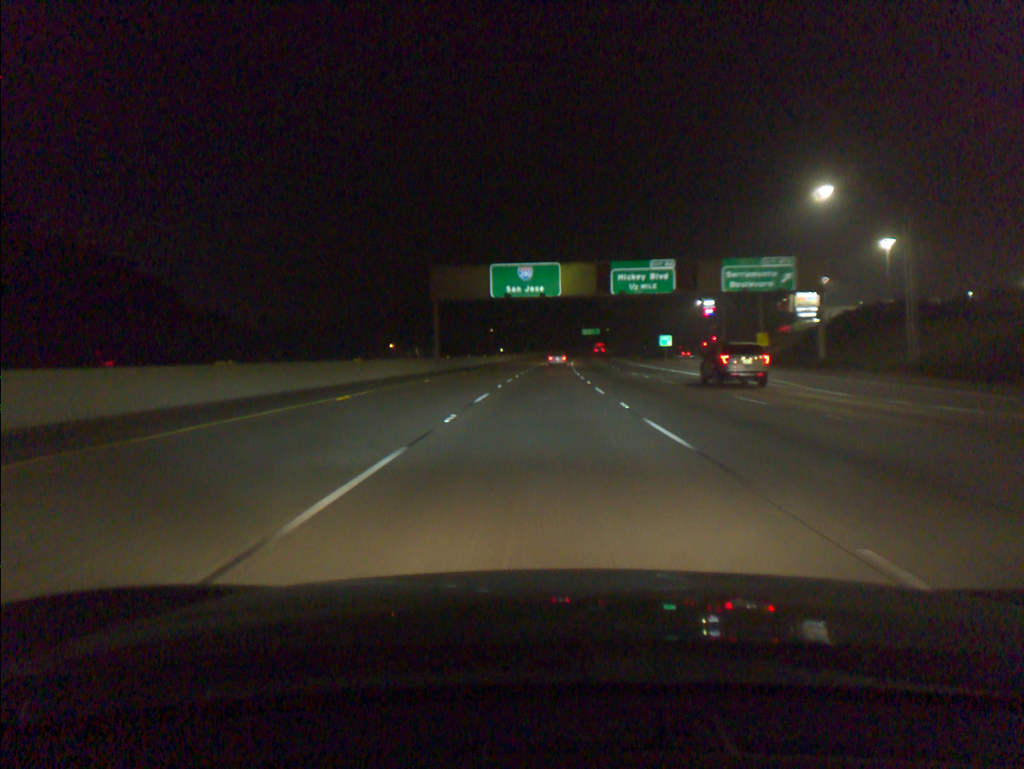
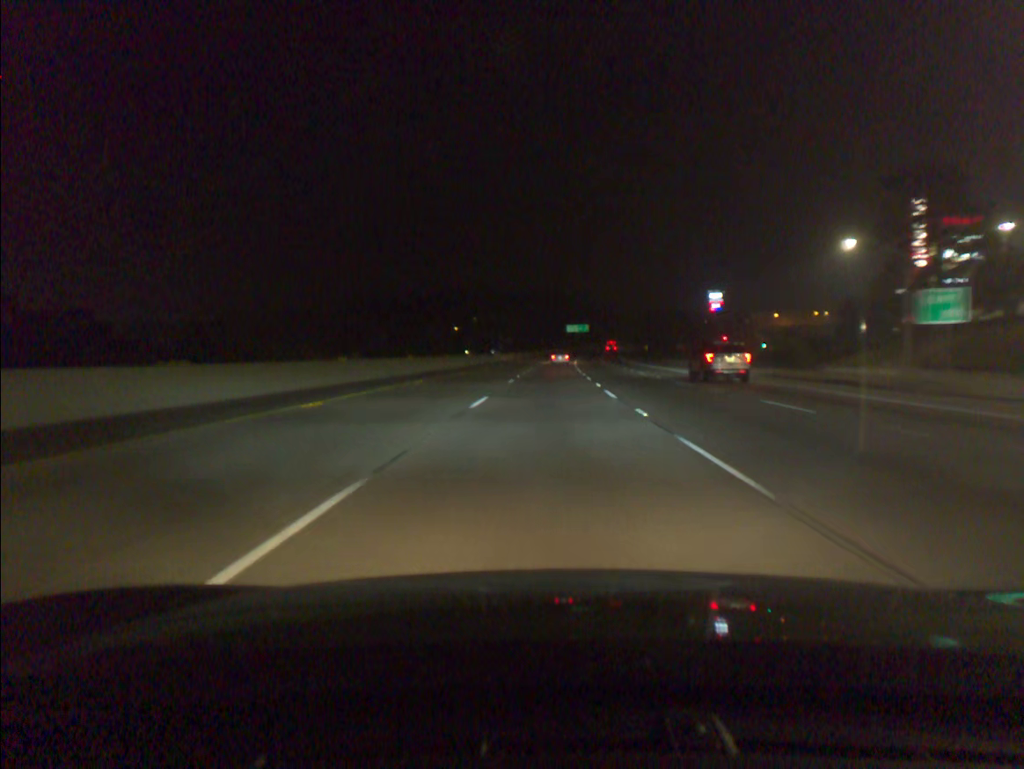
(+1.1, +76.3) m; +2°
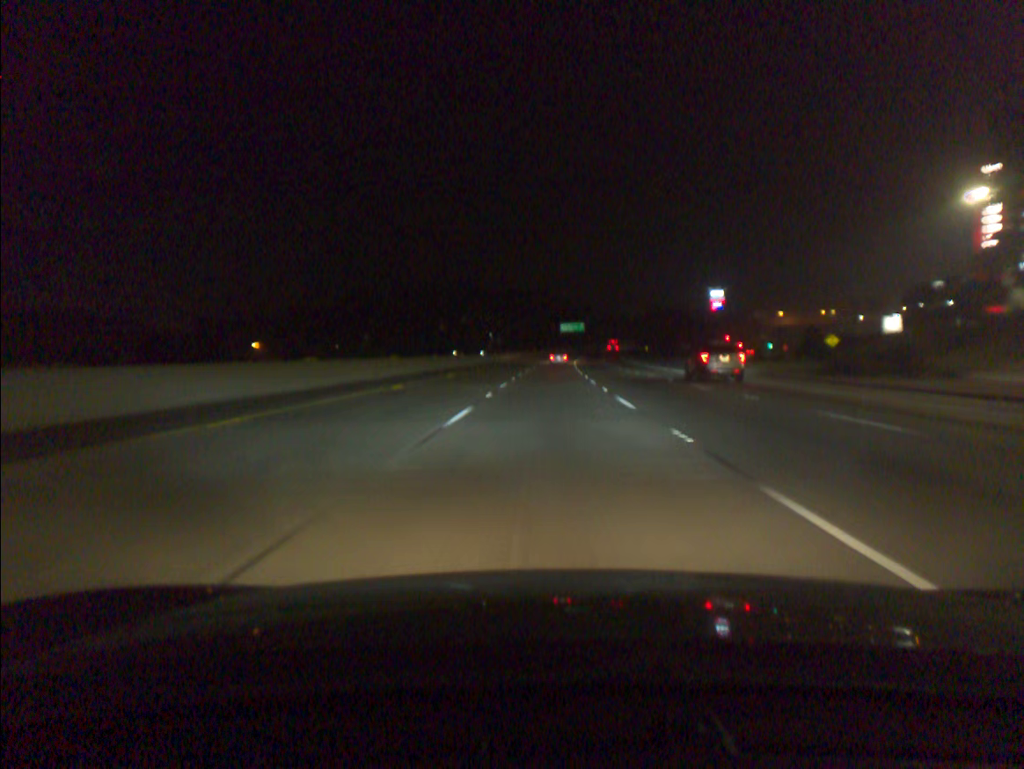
(+0.1, +19.1) m; +1°
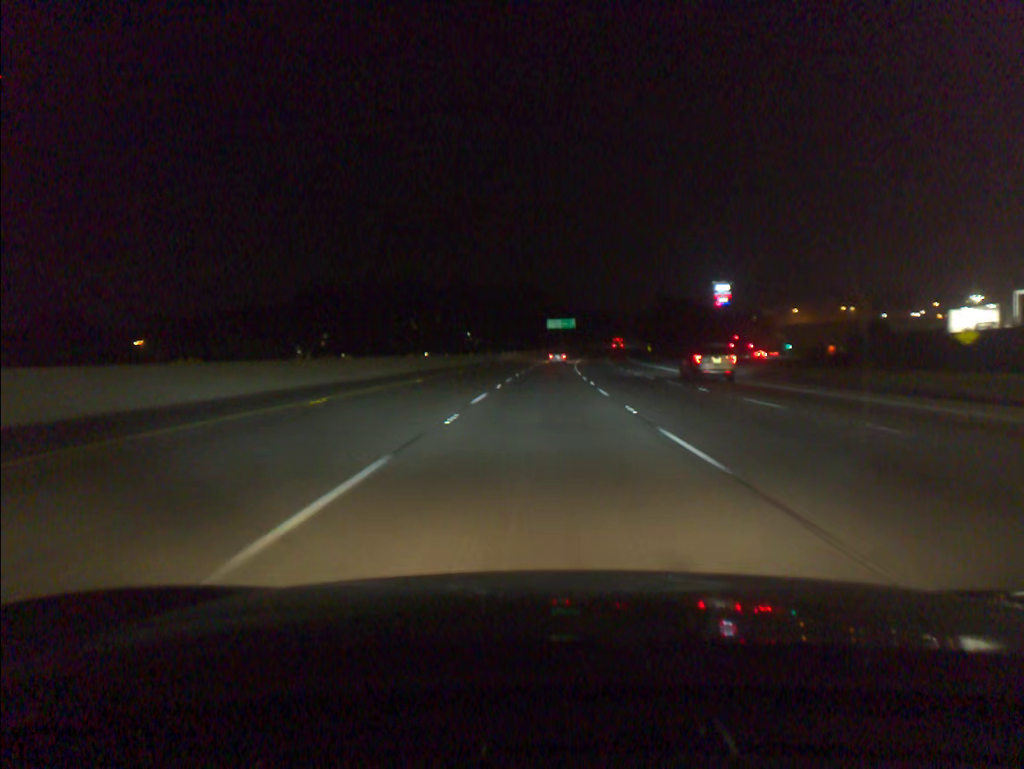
(+0.4, +38.1) m; +1°
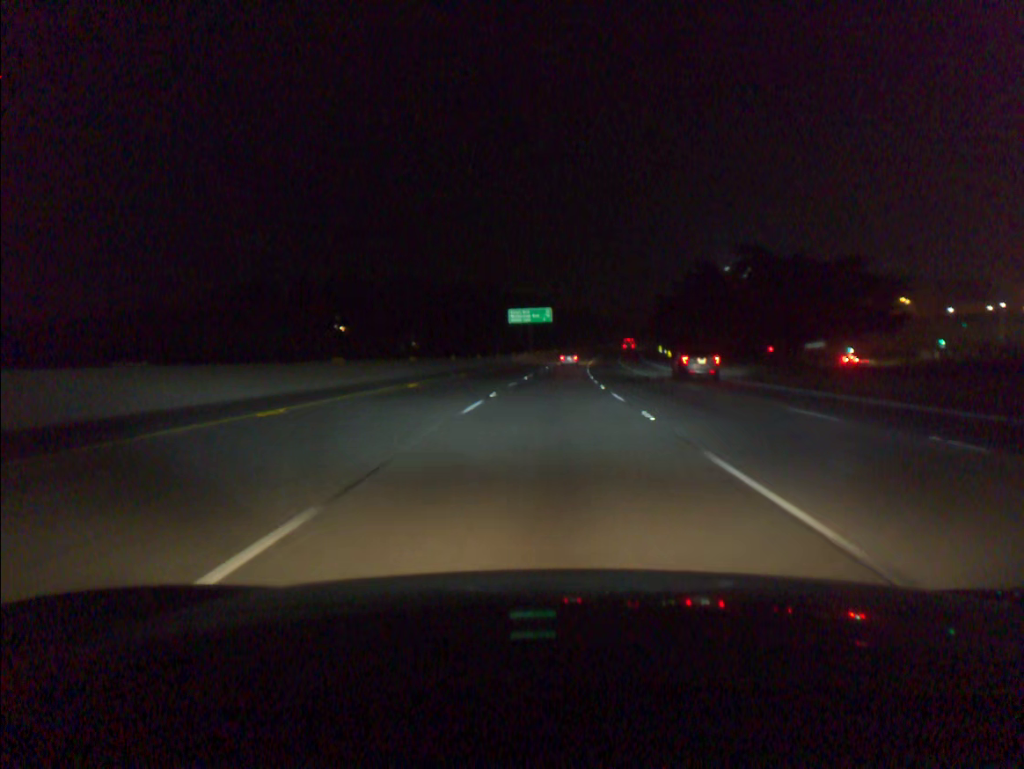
(+1.4, +76.0) m; +2°
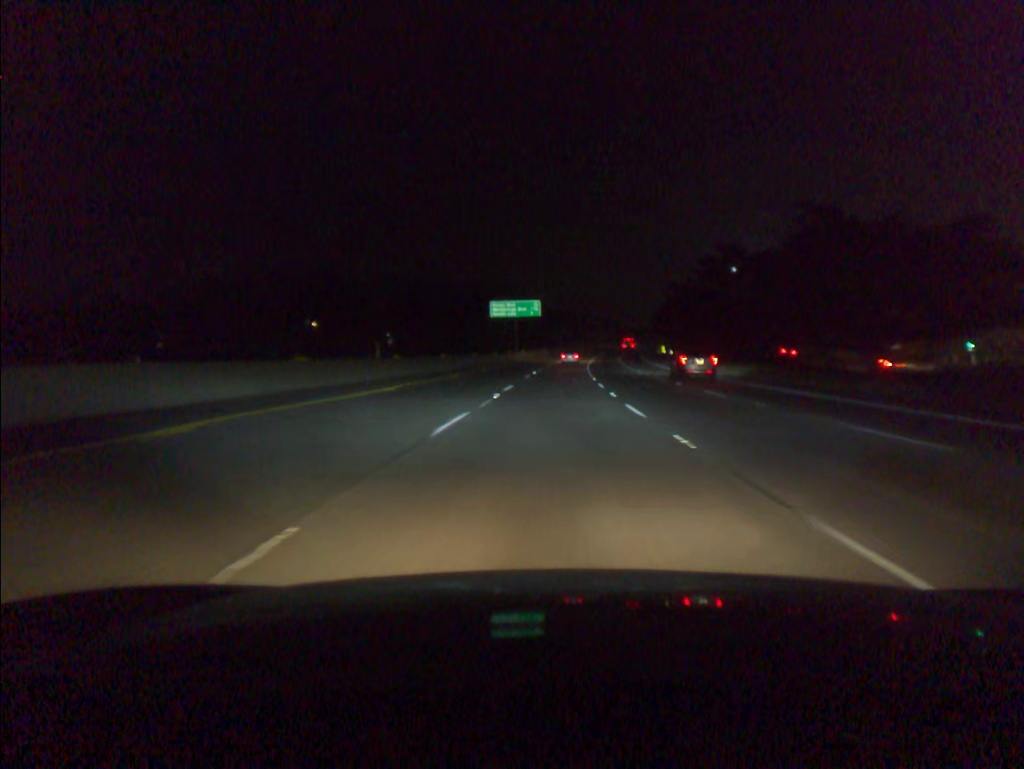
(+0.2, +18.9) m; +1°
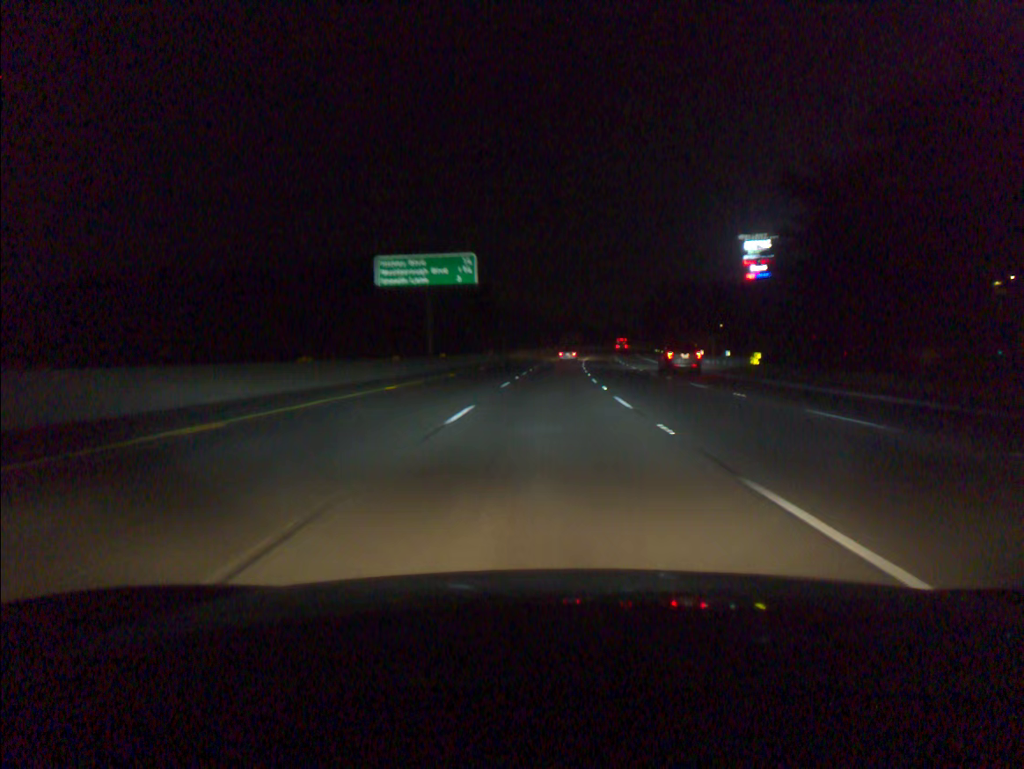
(+1.6, +56.8) m; +3°
